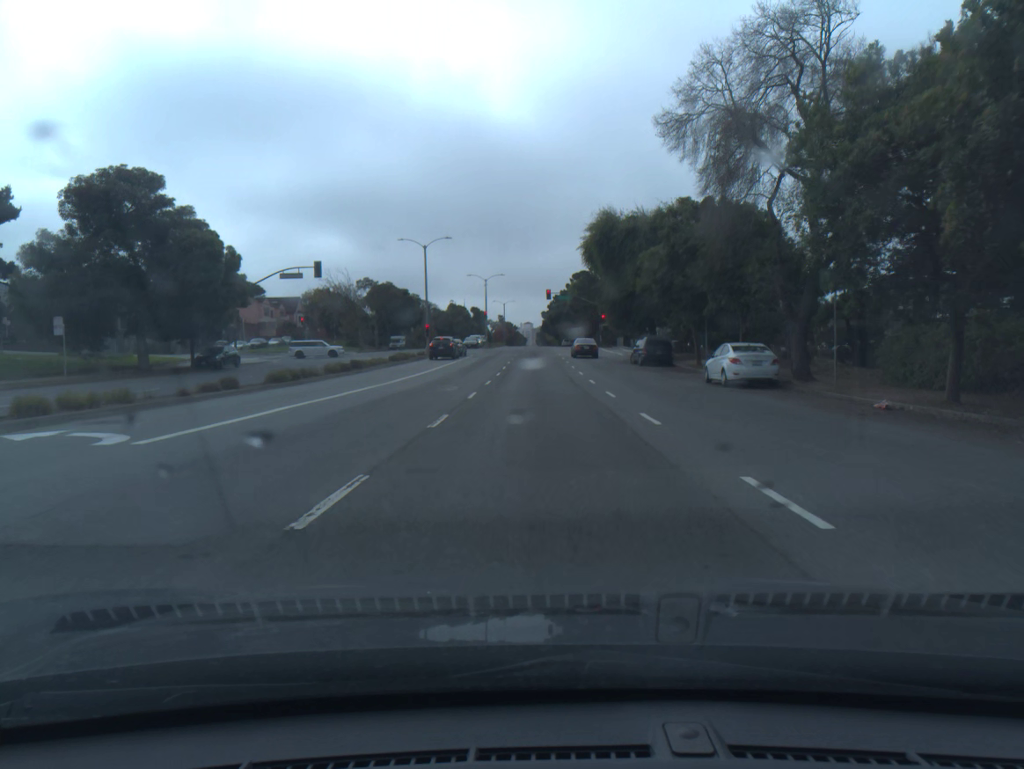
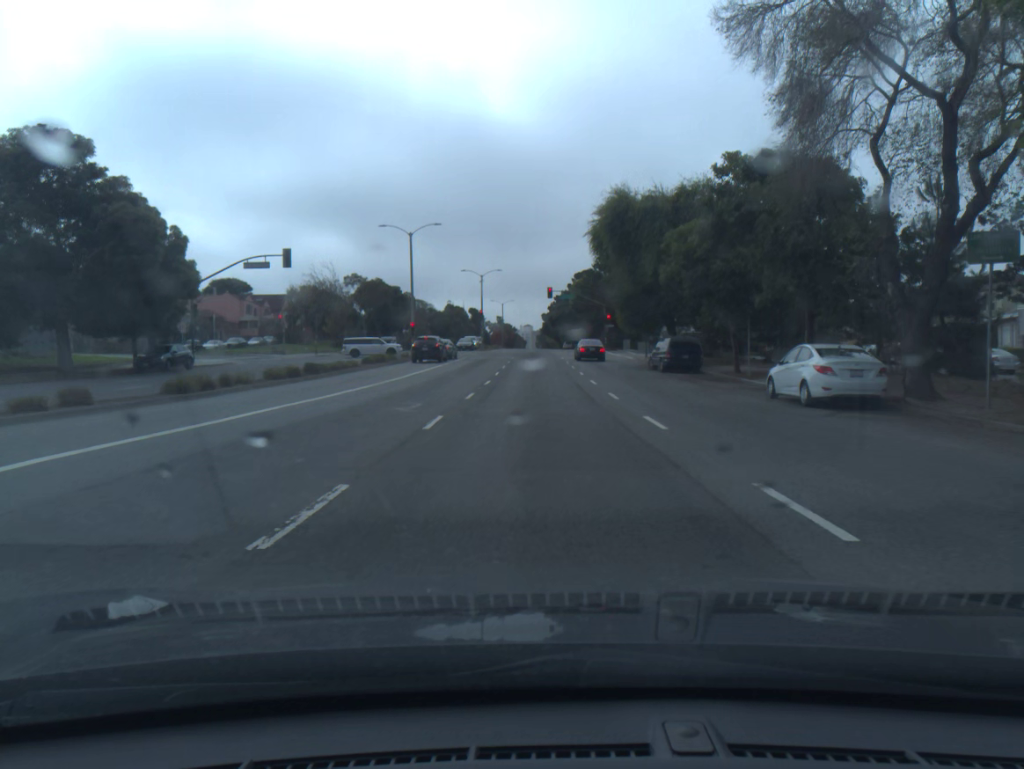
(0.0, +7.8) m; 0°
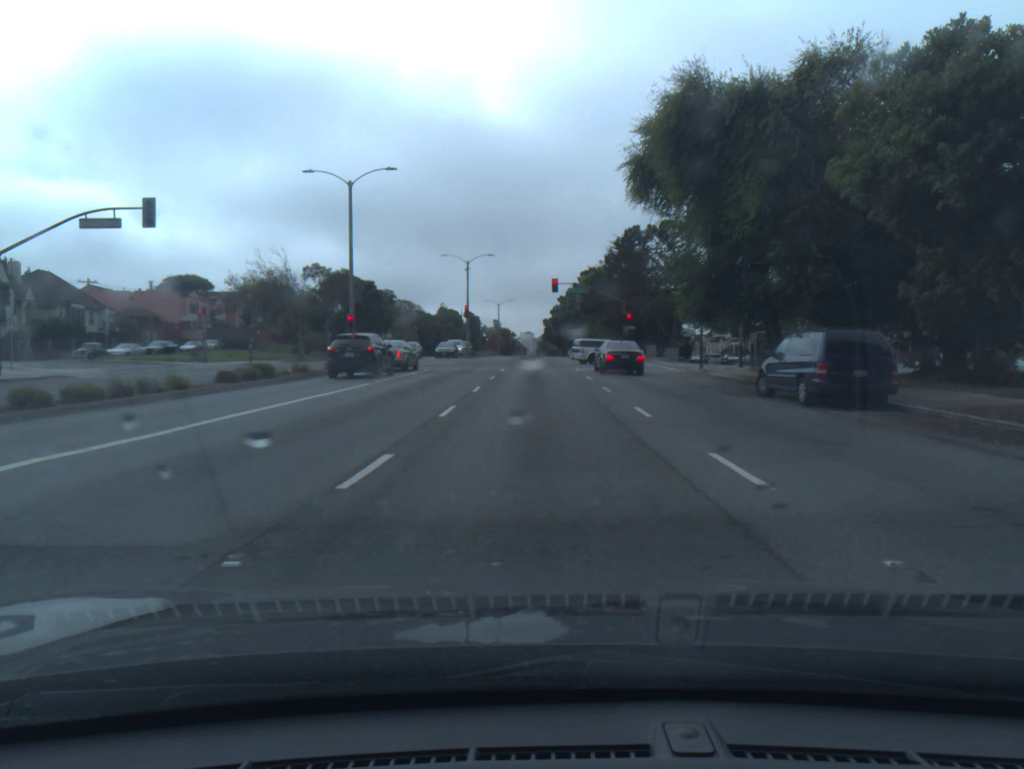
(0.0, +19.8) m; 0°
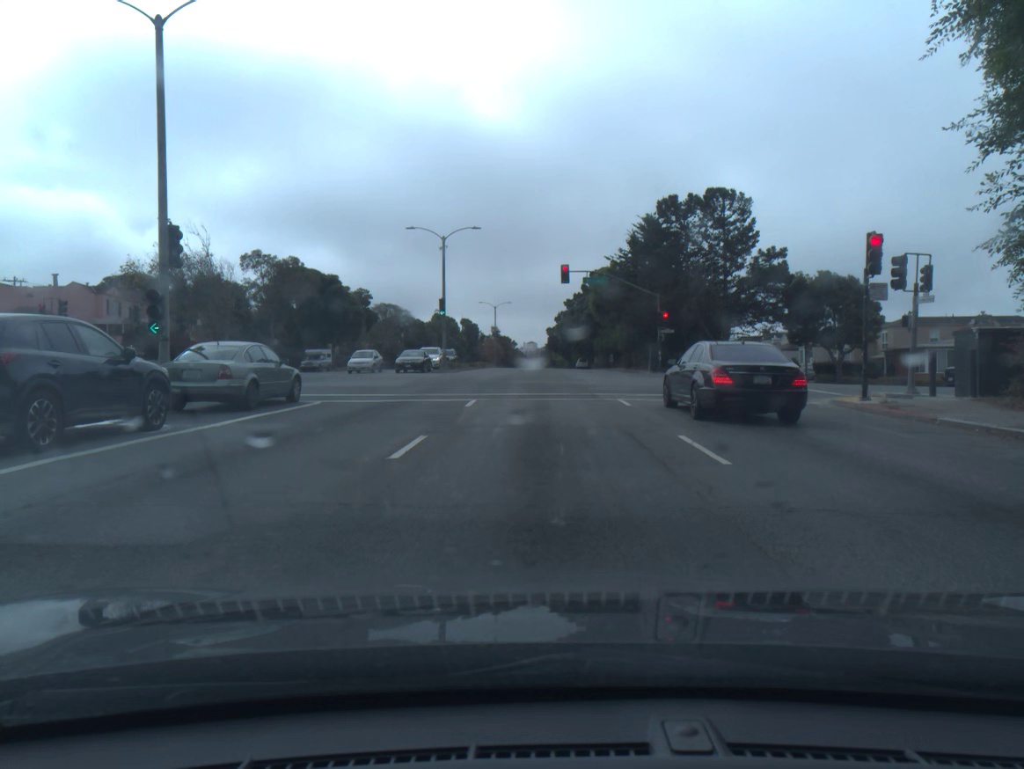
(0.0, +20.4) m; -1°
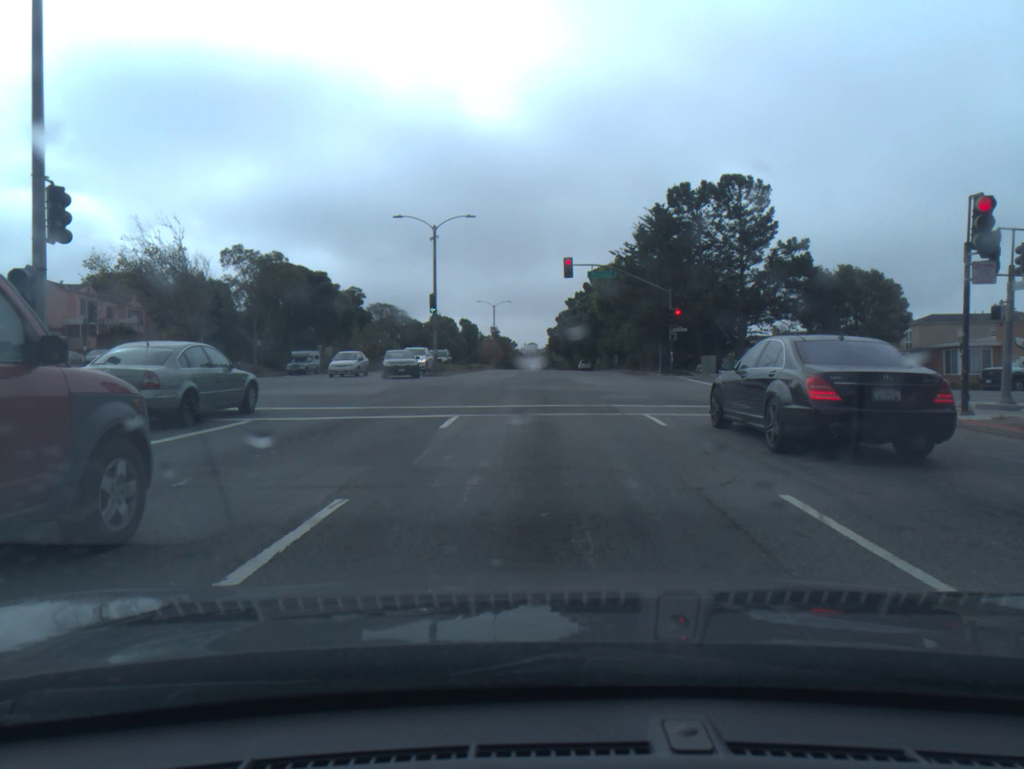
(0.0, +4.8) m; 0°
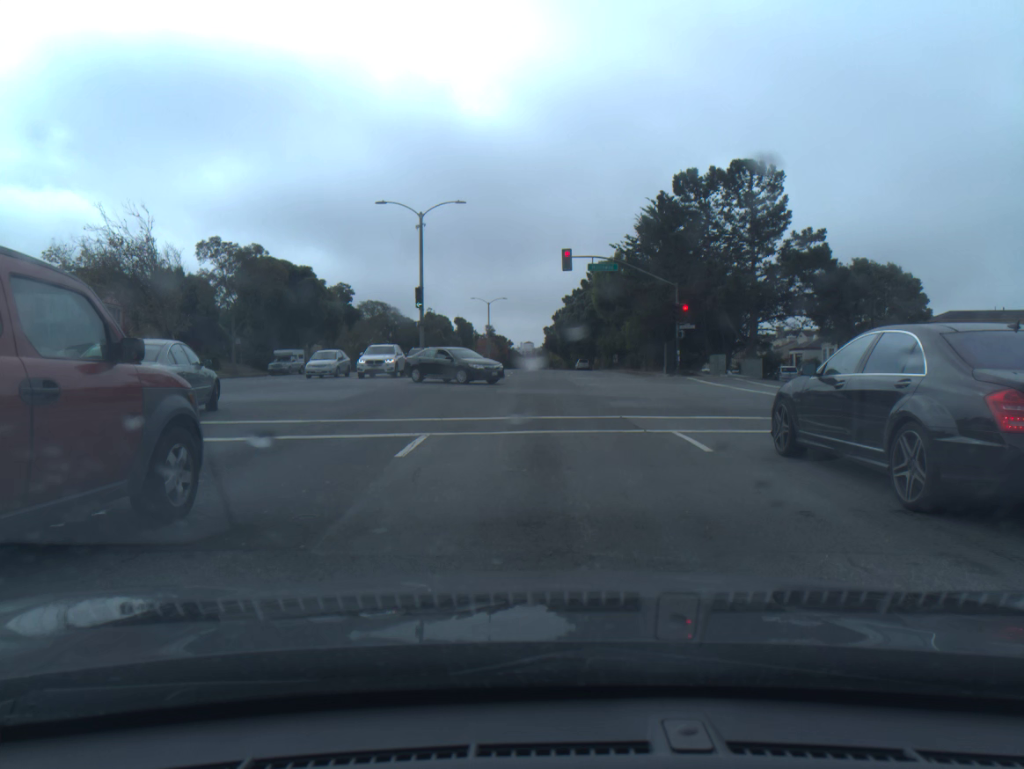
(0.0, +3.8) m; +1°
